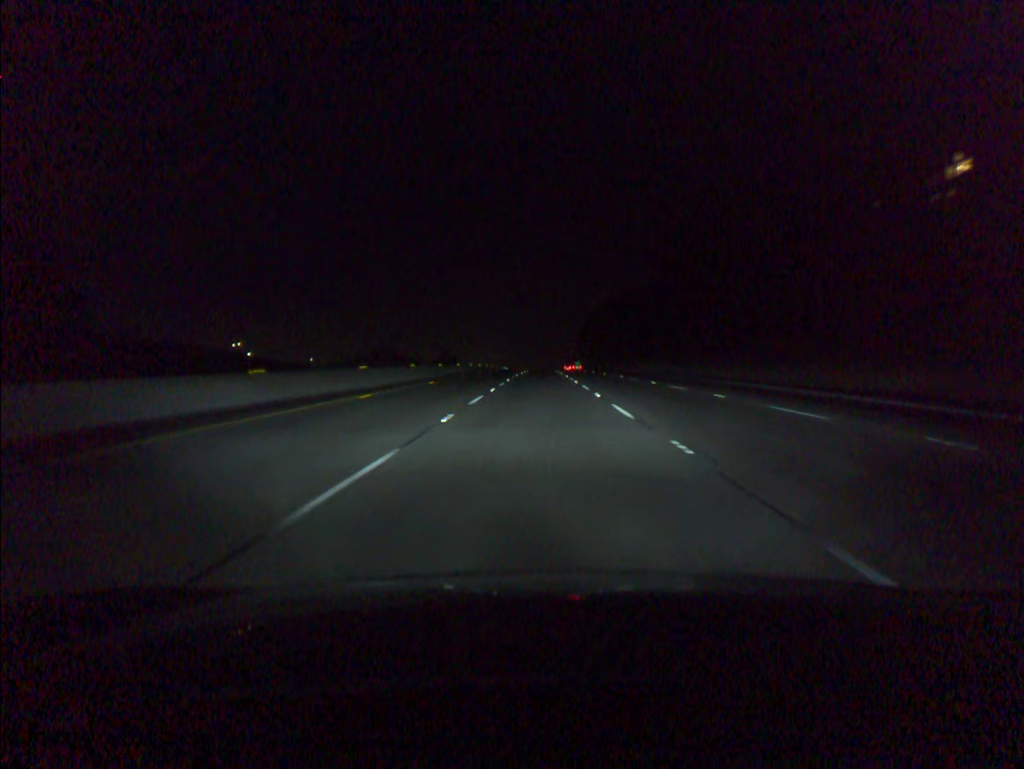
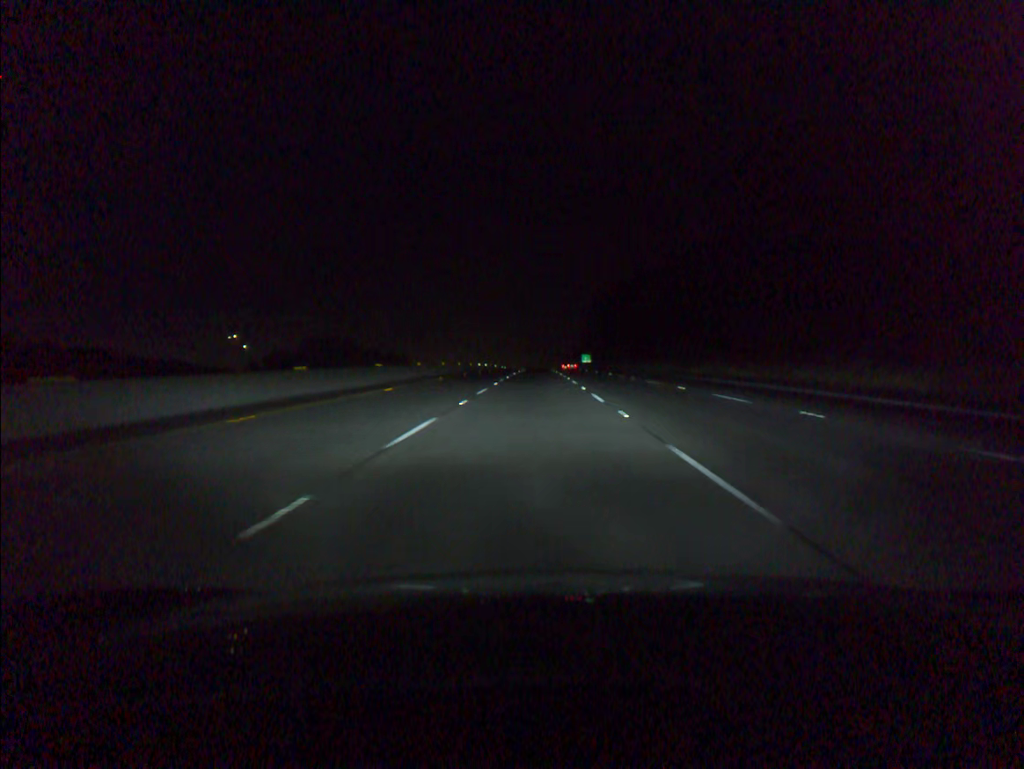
(+0.2, +68.0) m; 0°
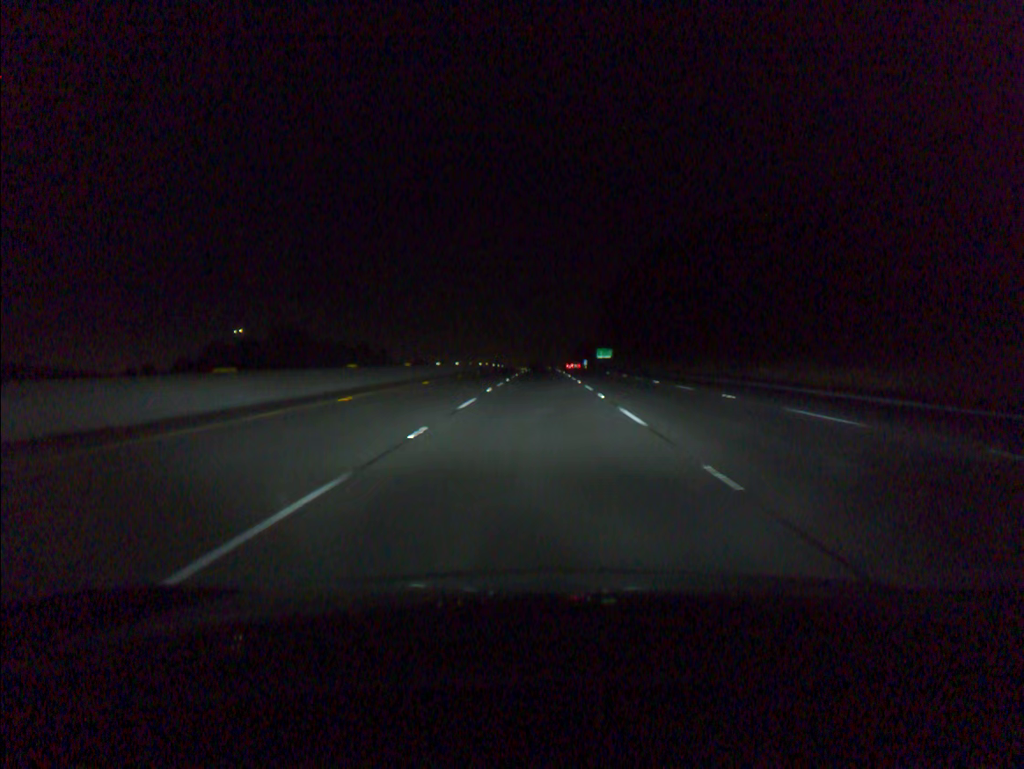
(-0.2, +51.1) m; 0°
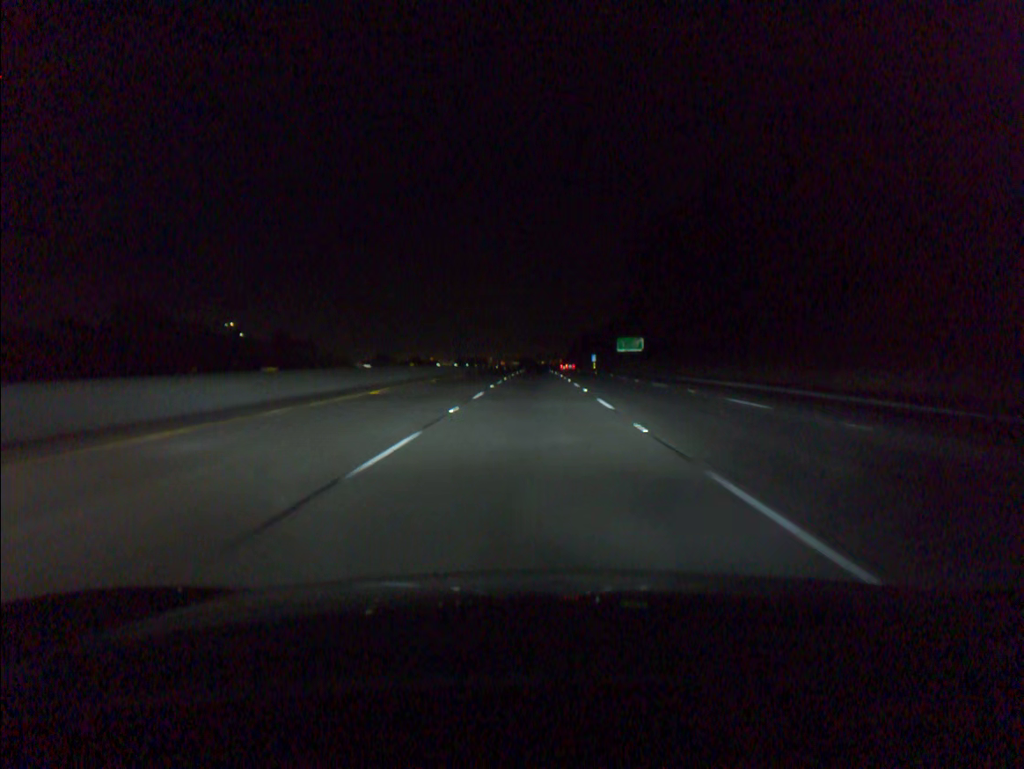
(+0.2, +68.4) m; +1°
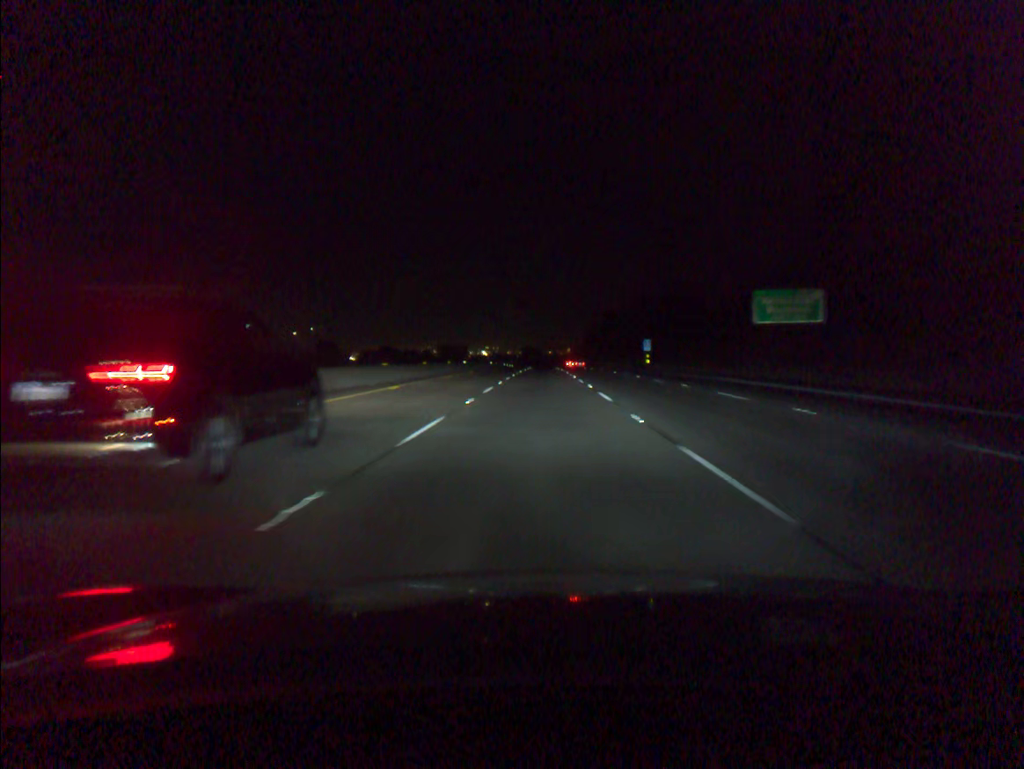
(-0.4, +85.4) m; -1°
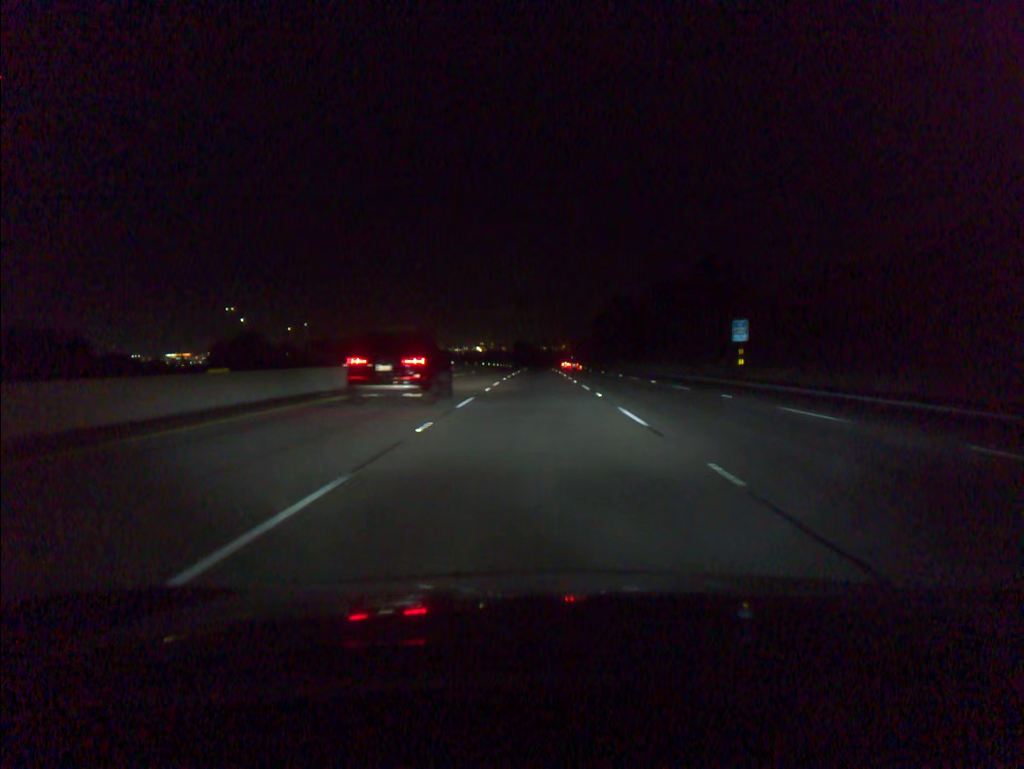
(+0.2, +51.1) m; 0°
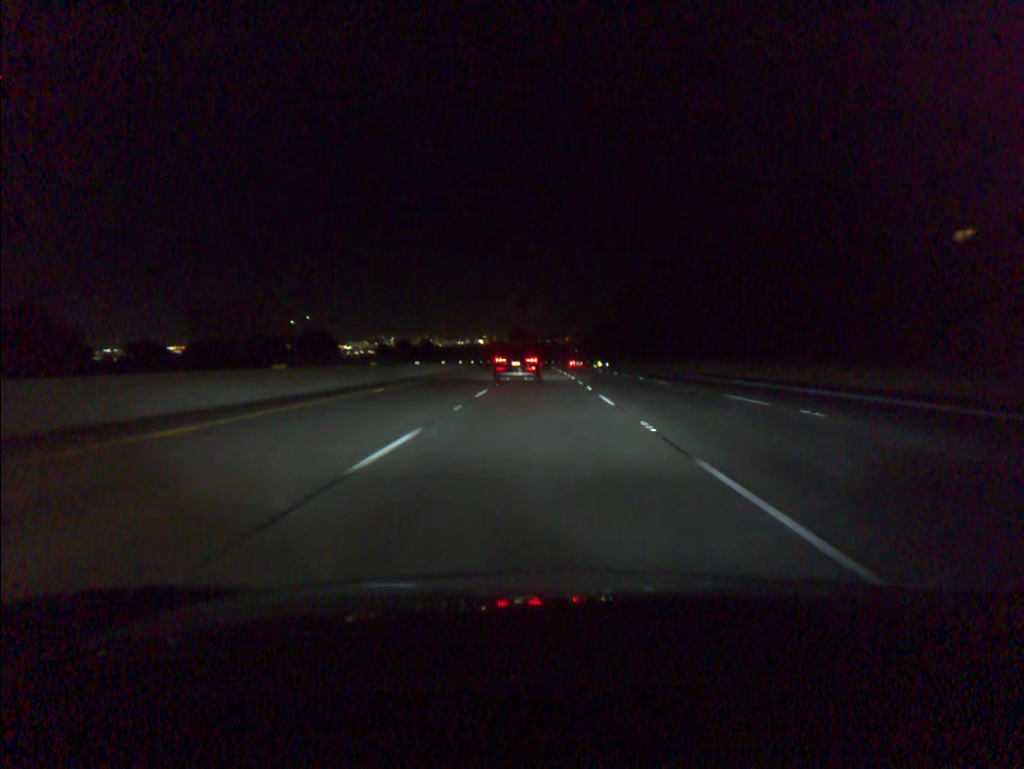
(-0.1, +68.2) m; 0°
